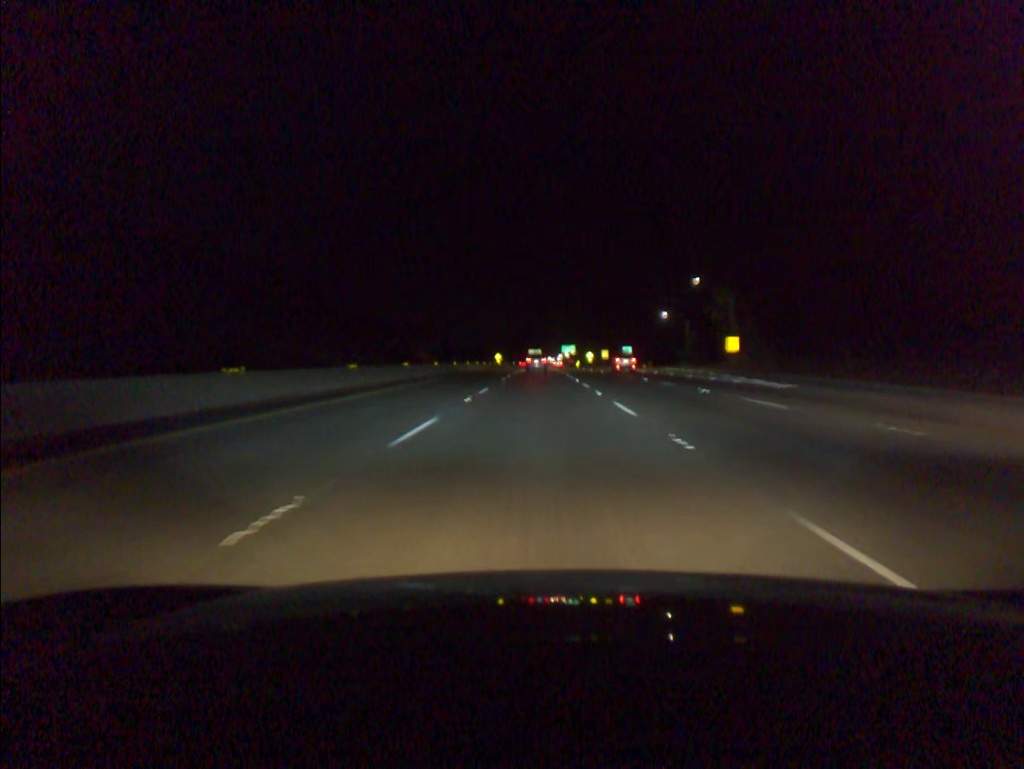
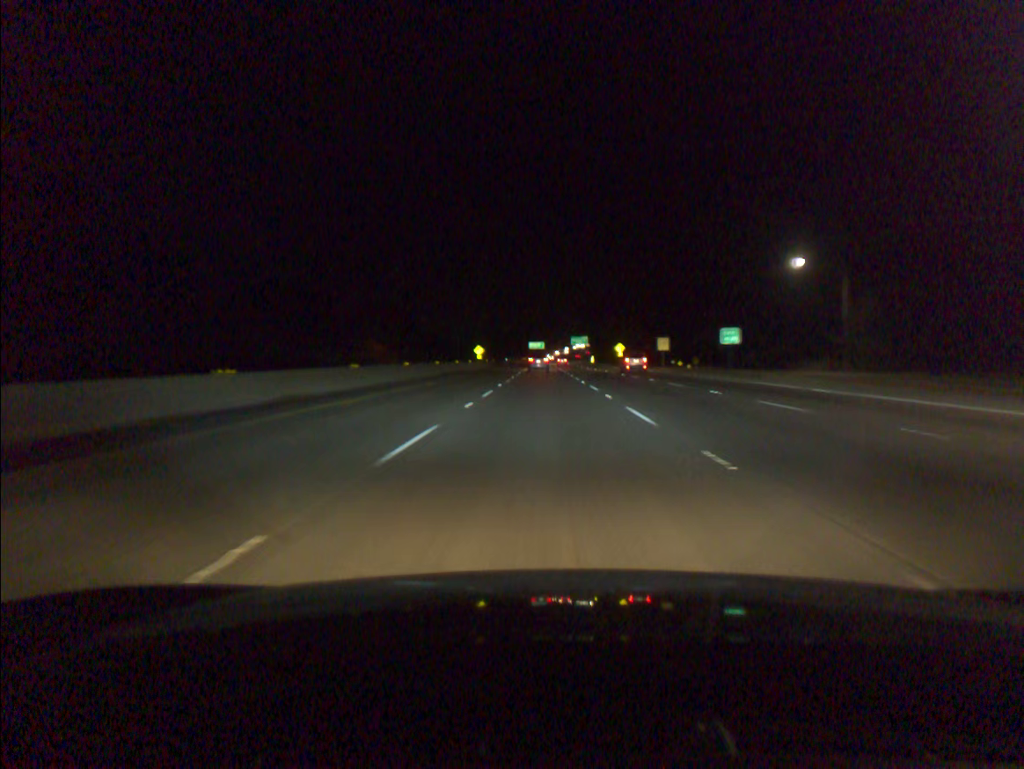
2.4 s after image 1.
(-0.2, +74.3) m; 0°
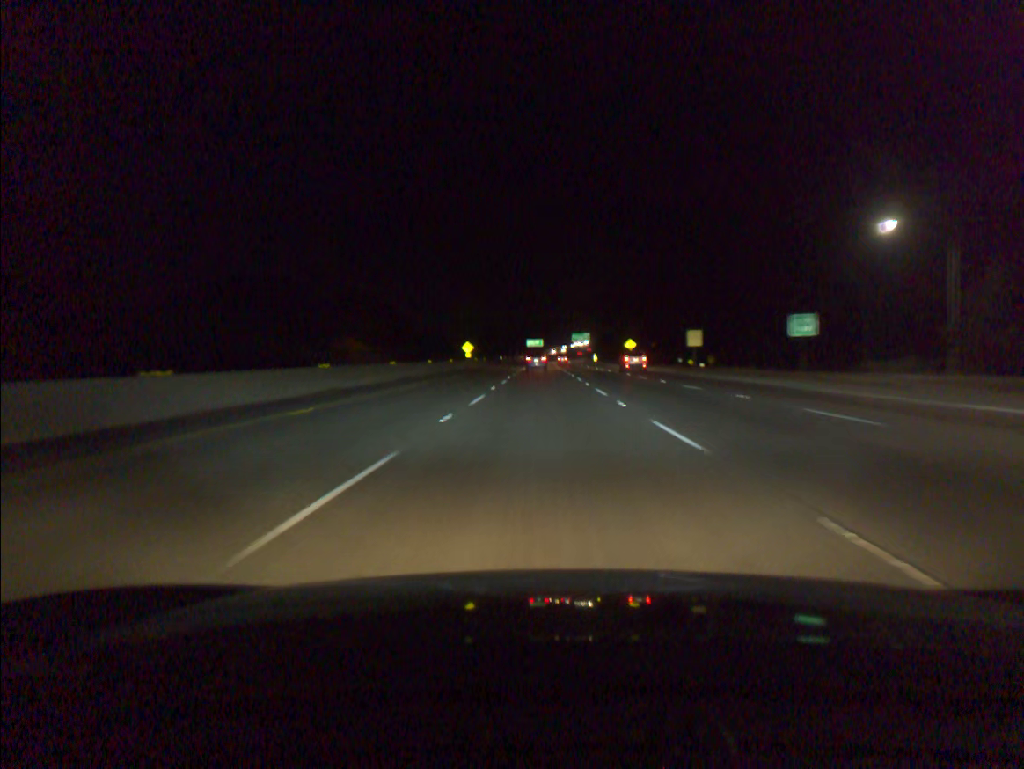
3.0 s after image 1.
(0.0, +18.6) m; 0°
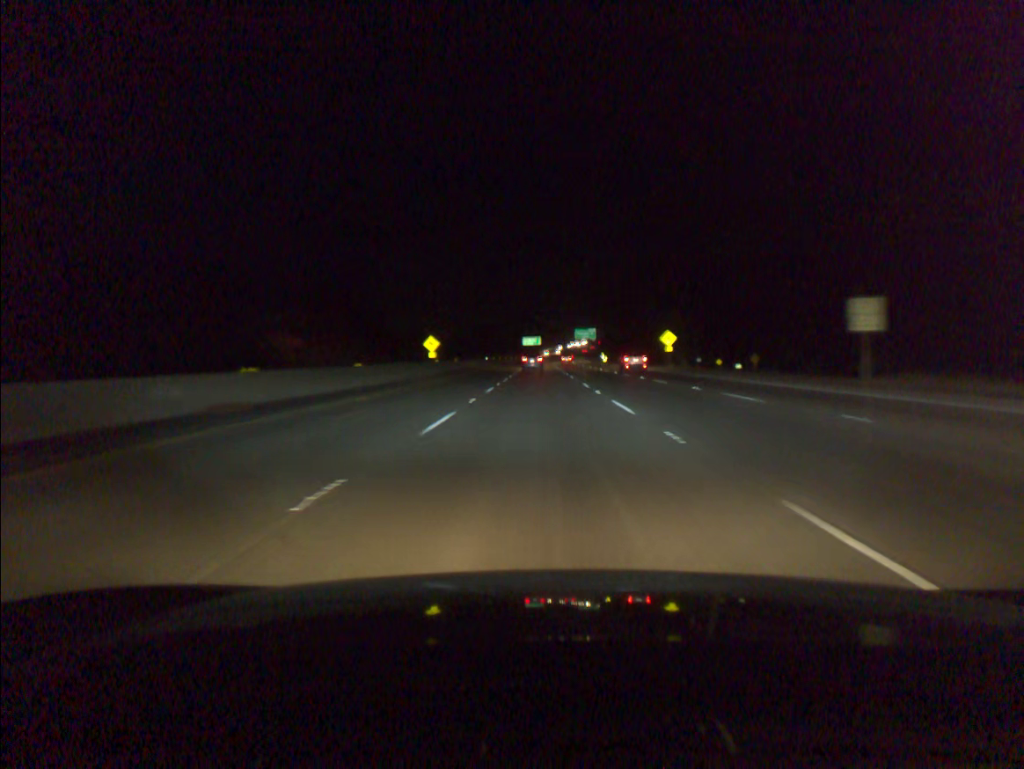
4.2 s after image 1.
(+0.1, +37.3) m; 0°
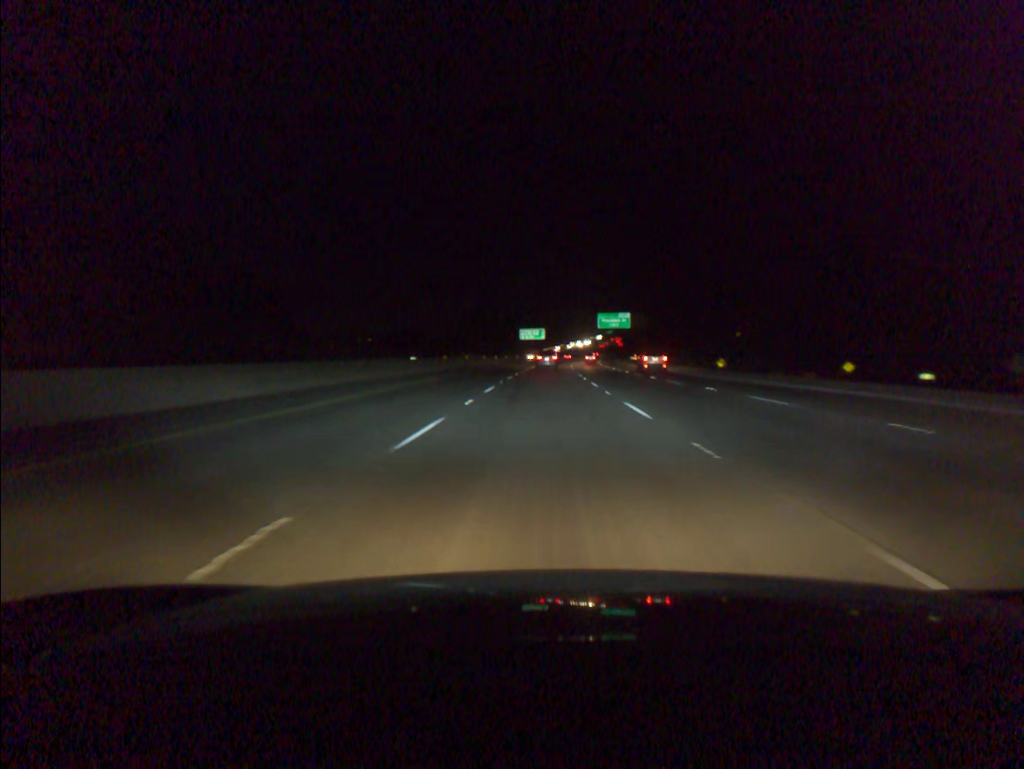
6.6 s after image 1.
(-0.3, +74.7) m; 0°
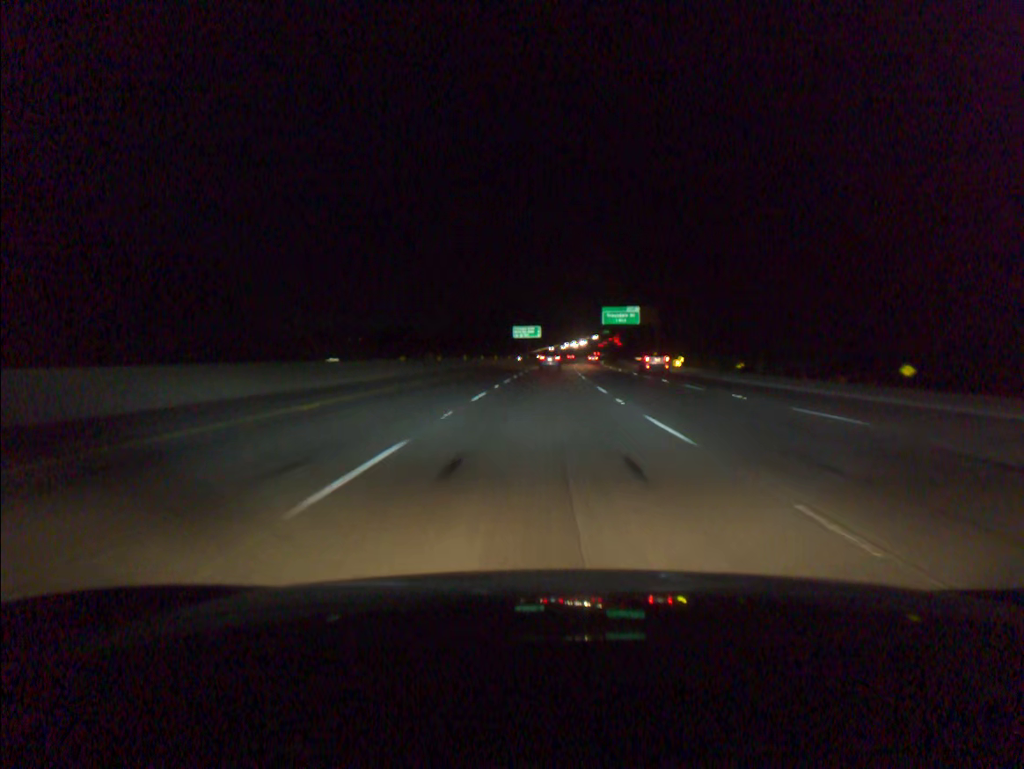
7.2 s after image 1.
(0.0, +18.6) m; 0°
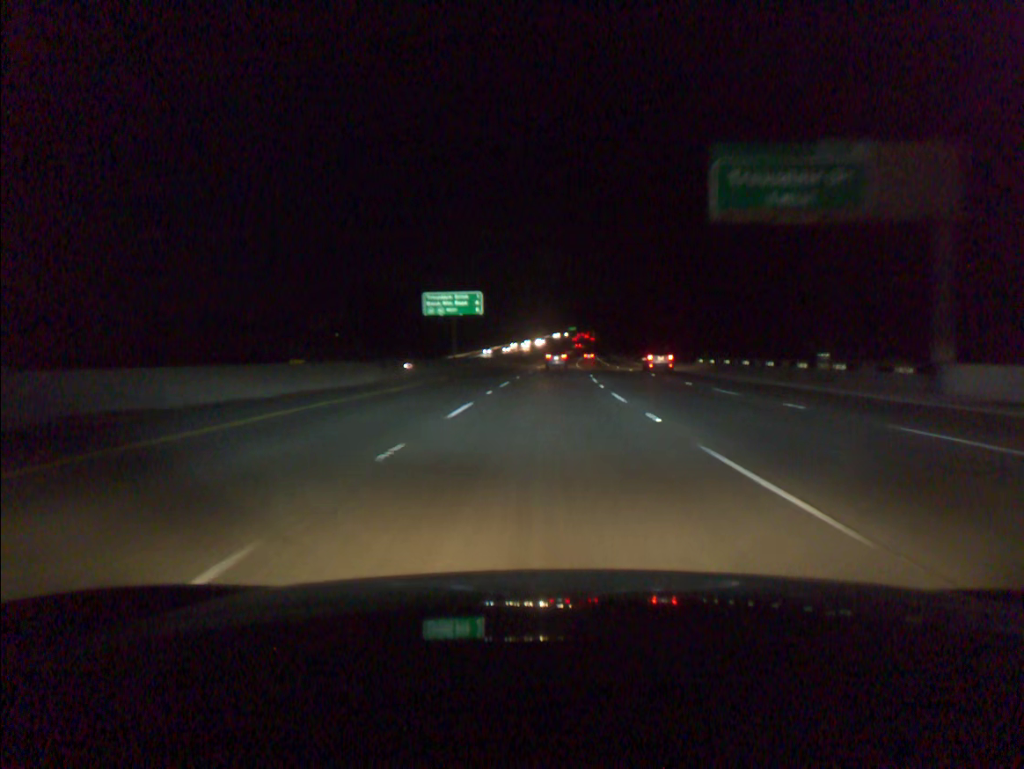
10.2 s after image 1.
(+2.1, +92.8) m; +3°
